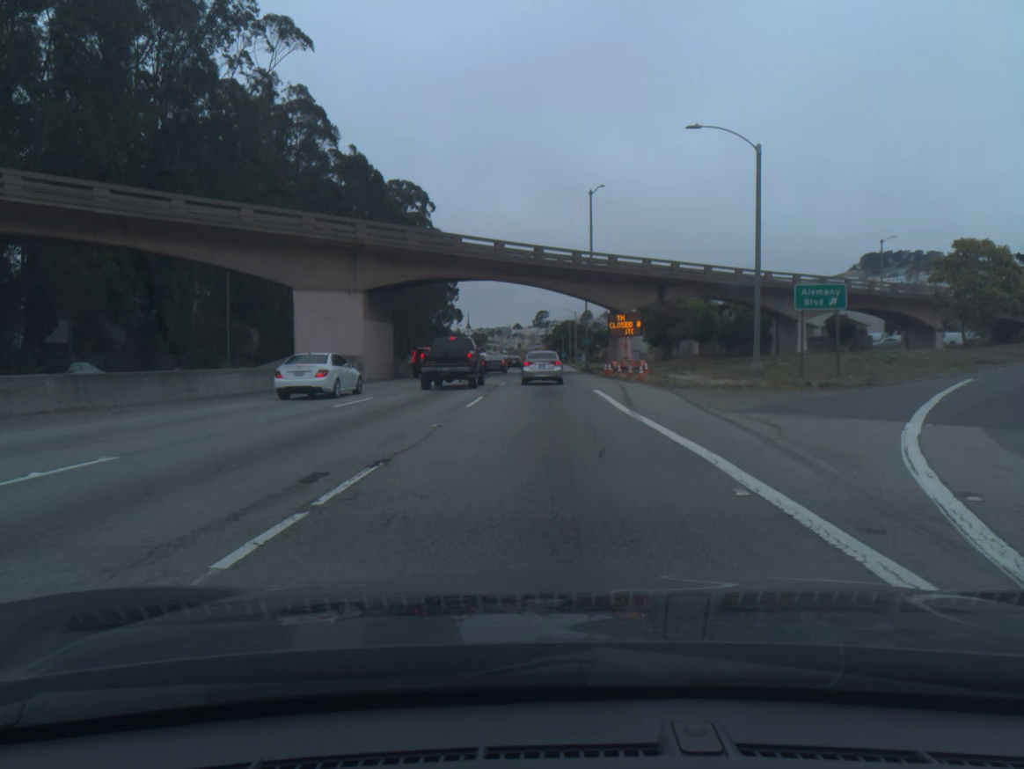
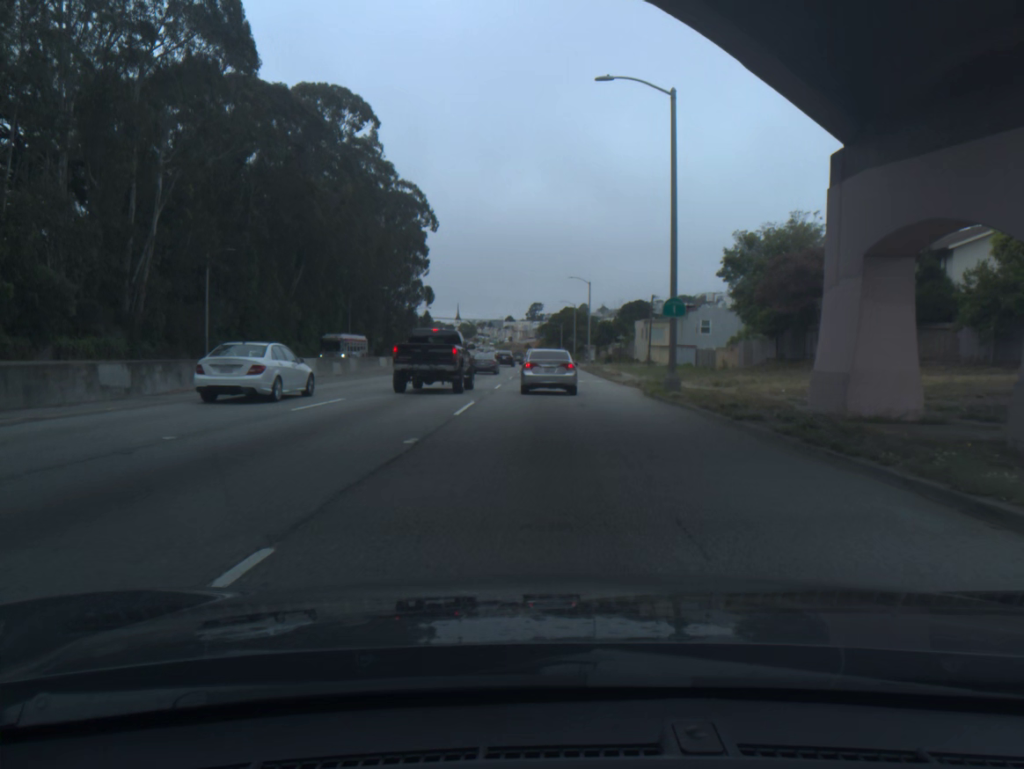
(-0.1, +48.2) m; 0°
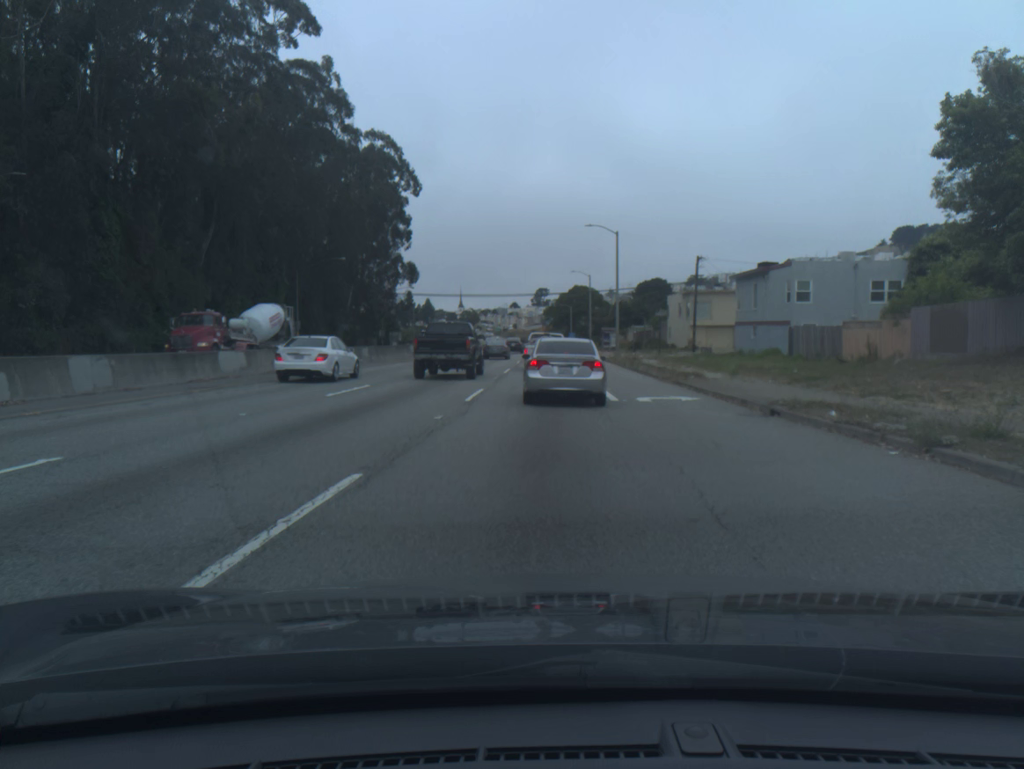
(0.0, +27.1) m; -1°
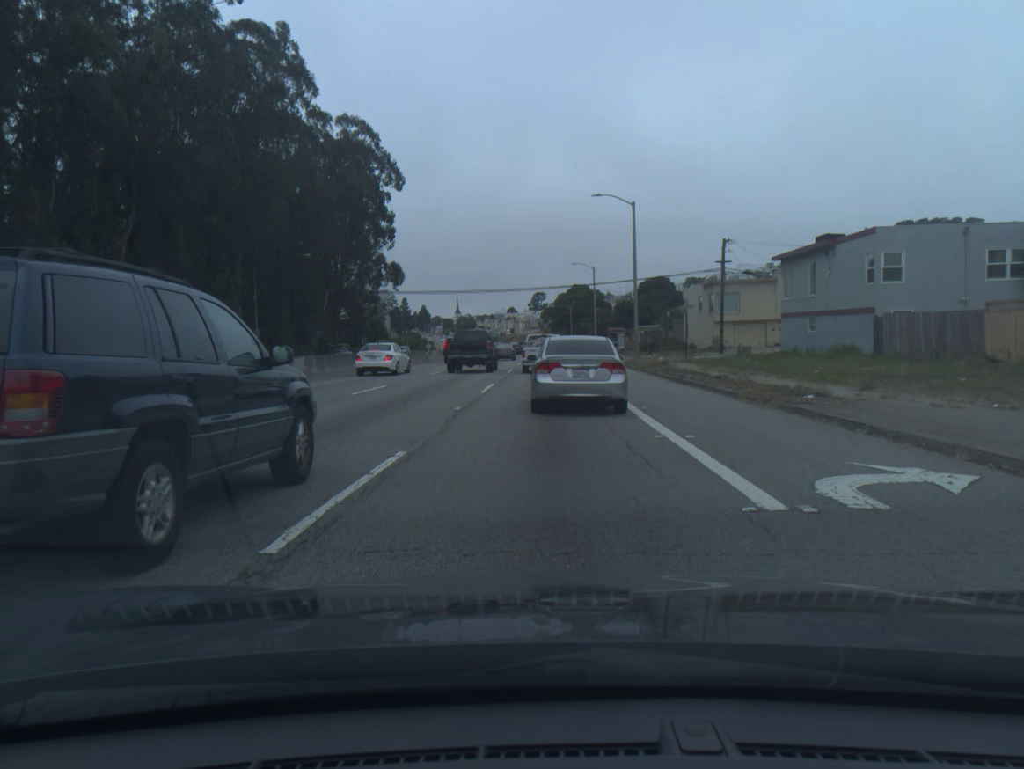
(0.0, +12.8) m; +1°
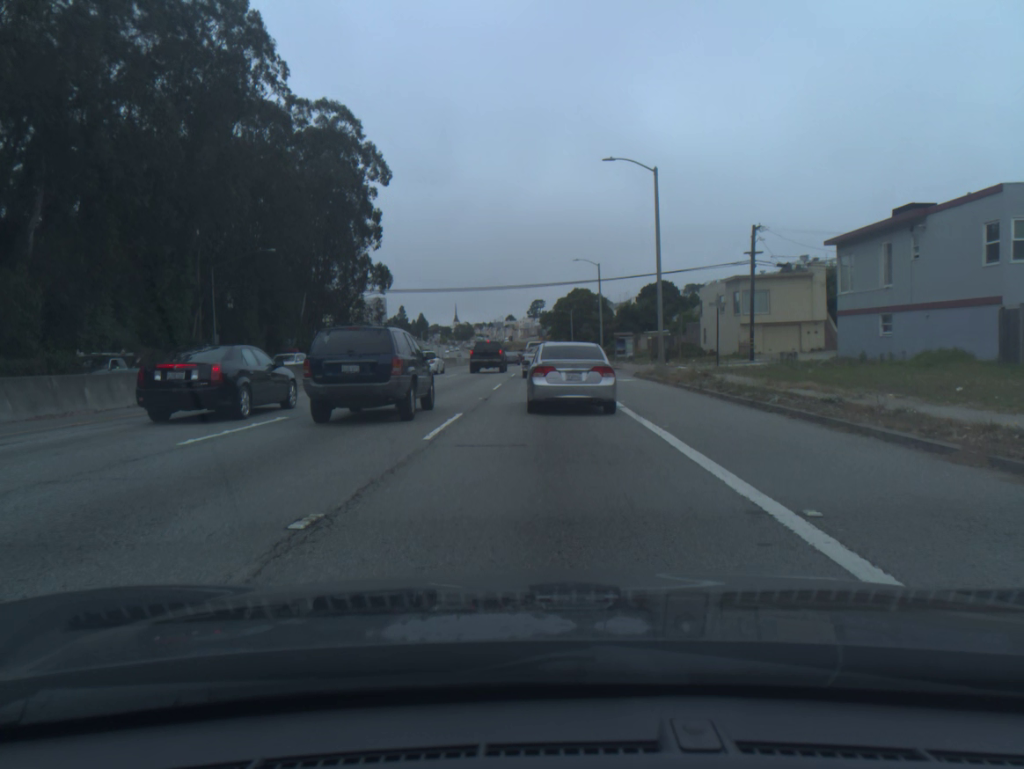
(0.0, +9.8) m; 0°
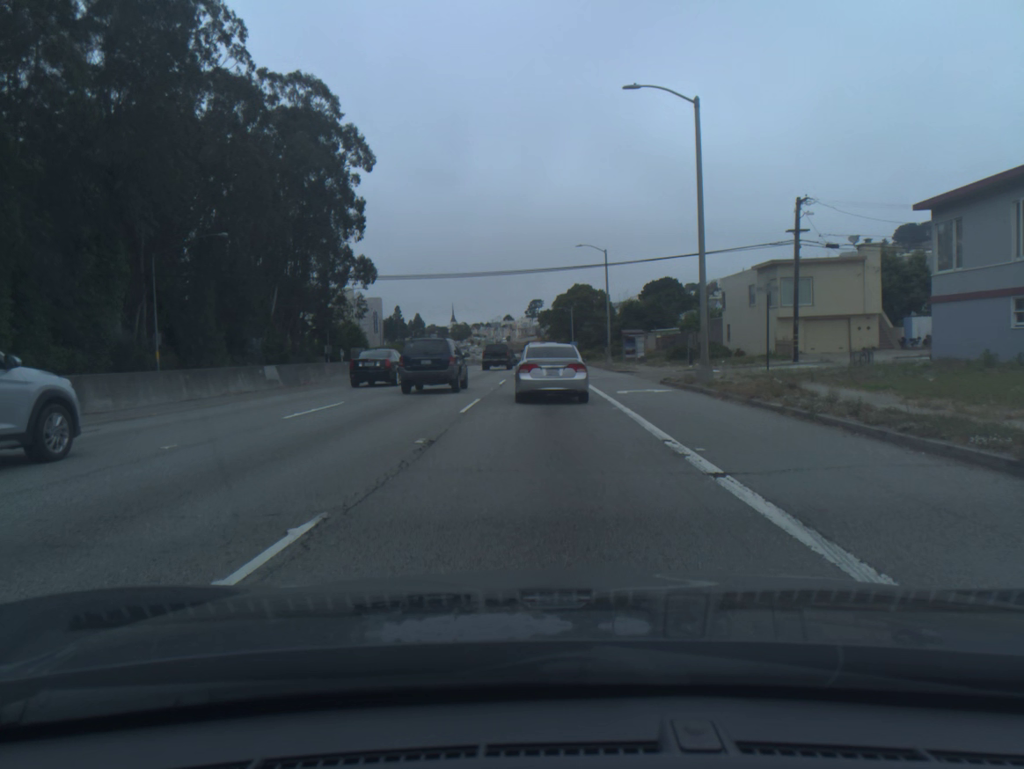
(0.0, +9.7) m; 0°
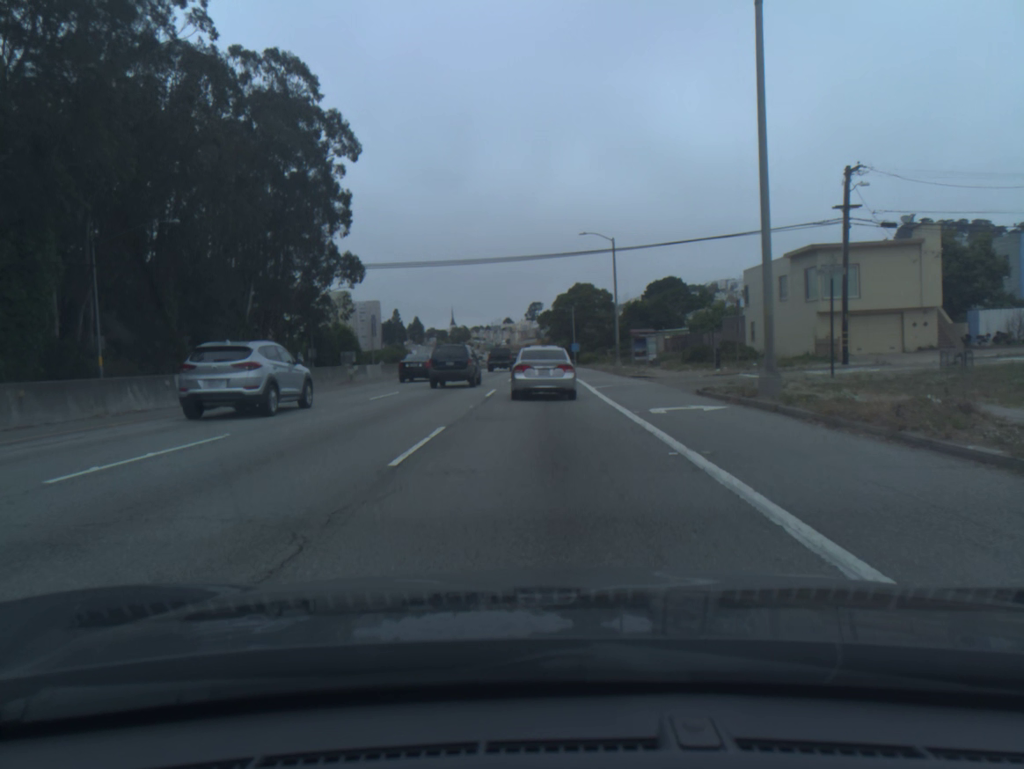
(0.0, +7.3) m; 0°
